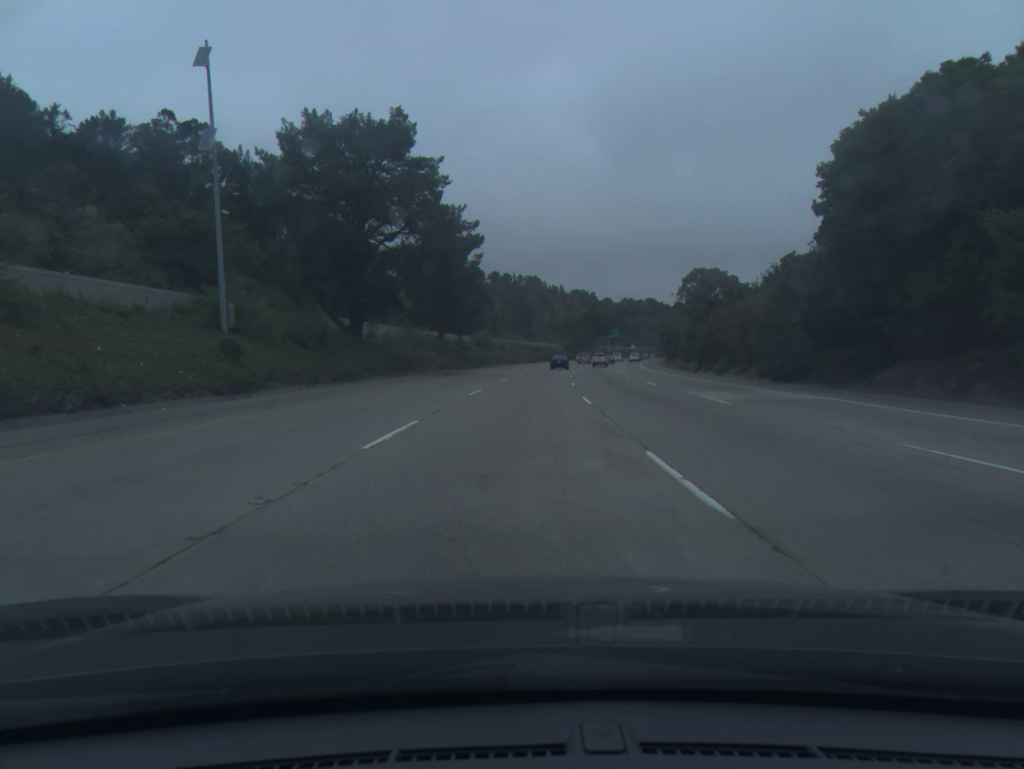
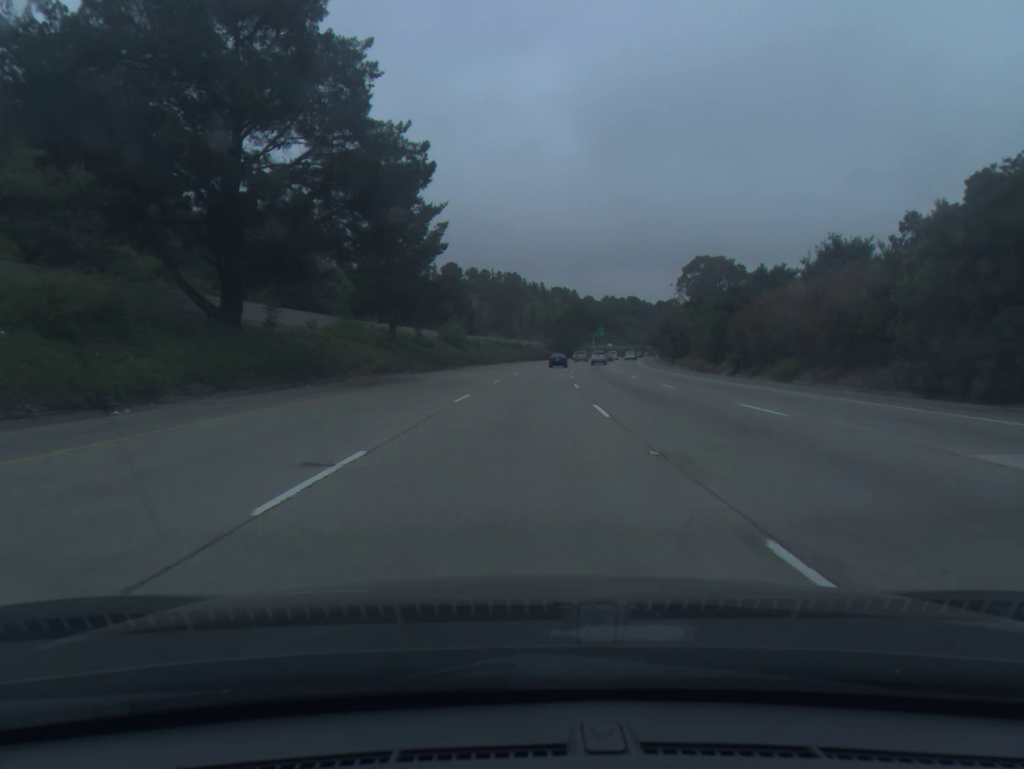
(+0.2, +19.6) m; +1°
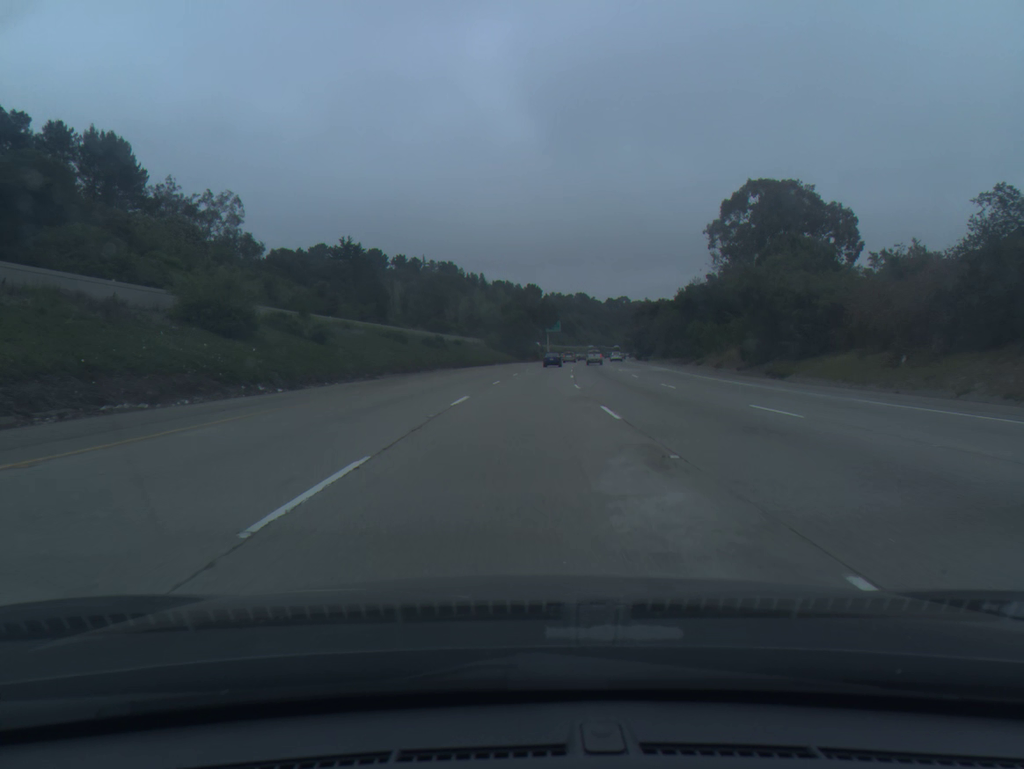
(+2.2, +59.2) m; +4°
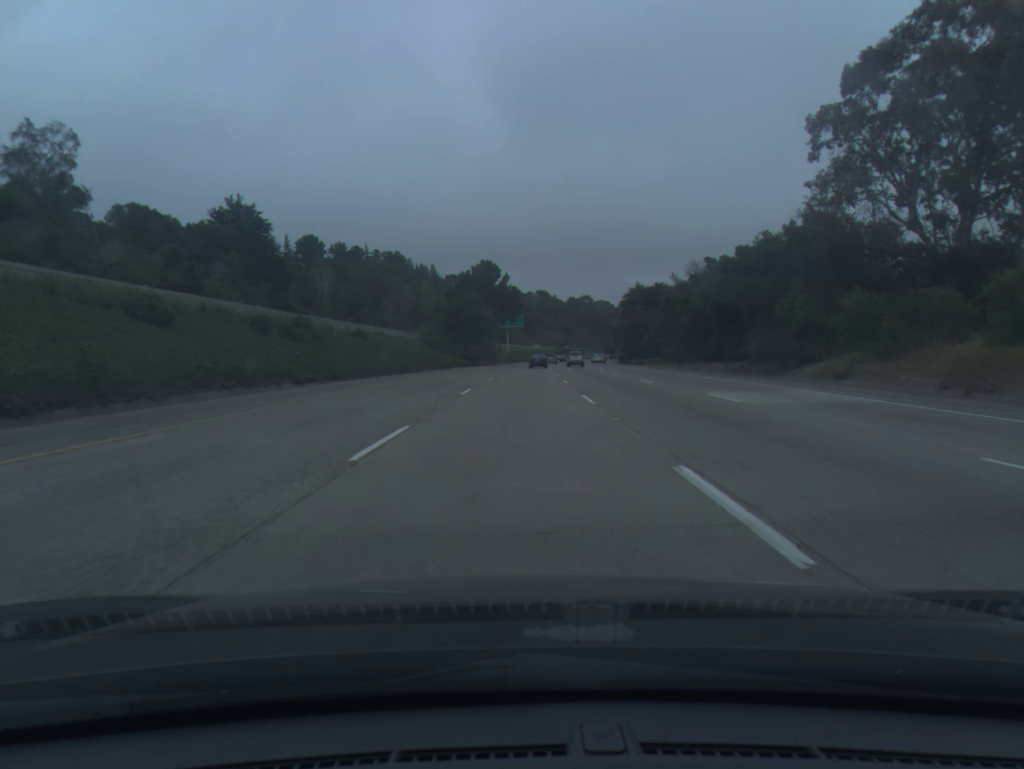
(+1.1, +39.7) m; +3°
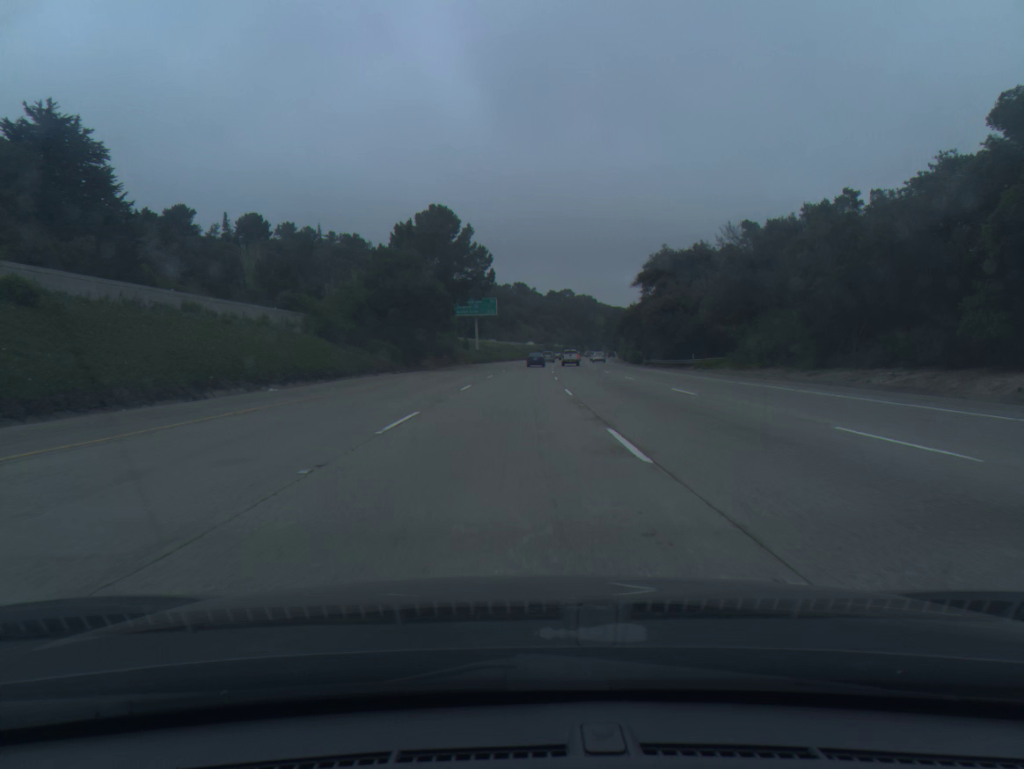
(+0.8, +39.8) m; +2°
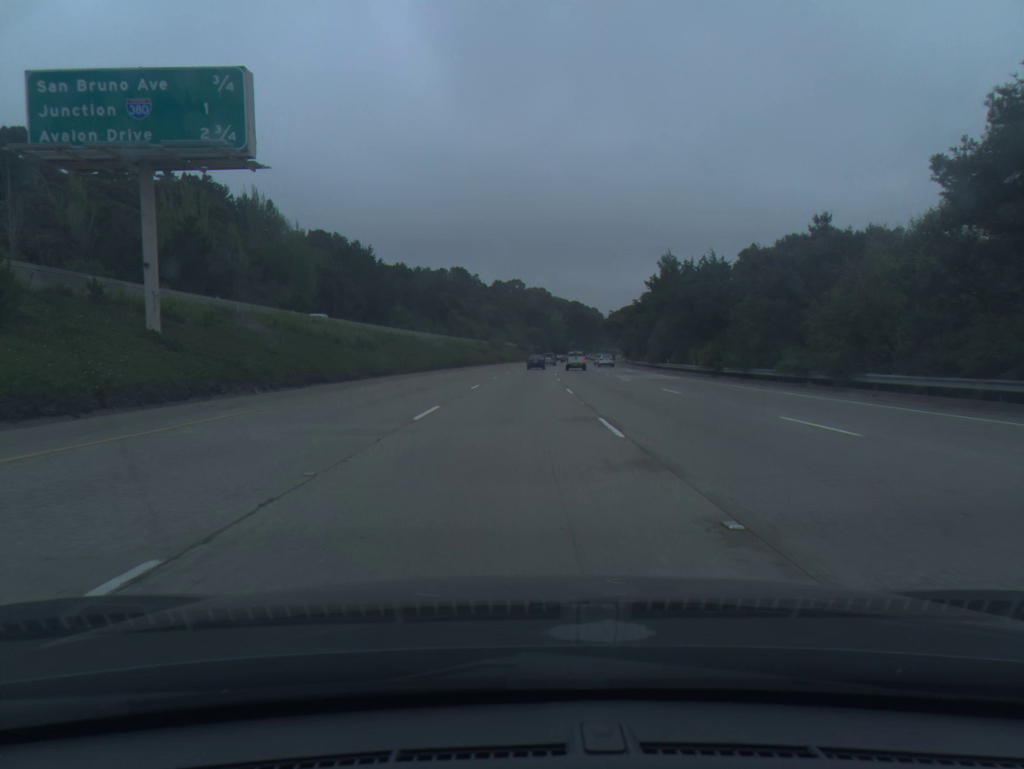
(+3.1, +99.8) m; +4°
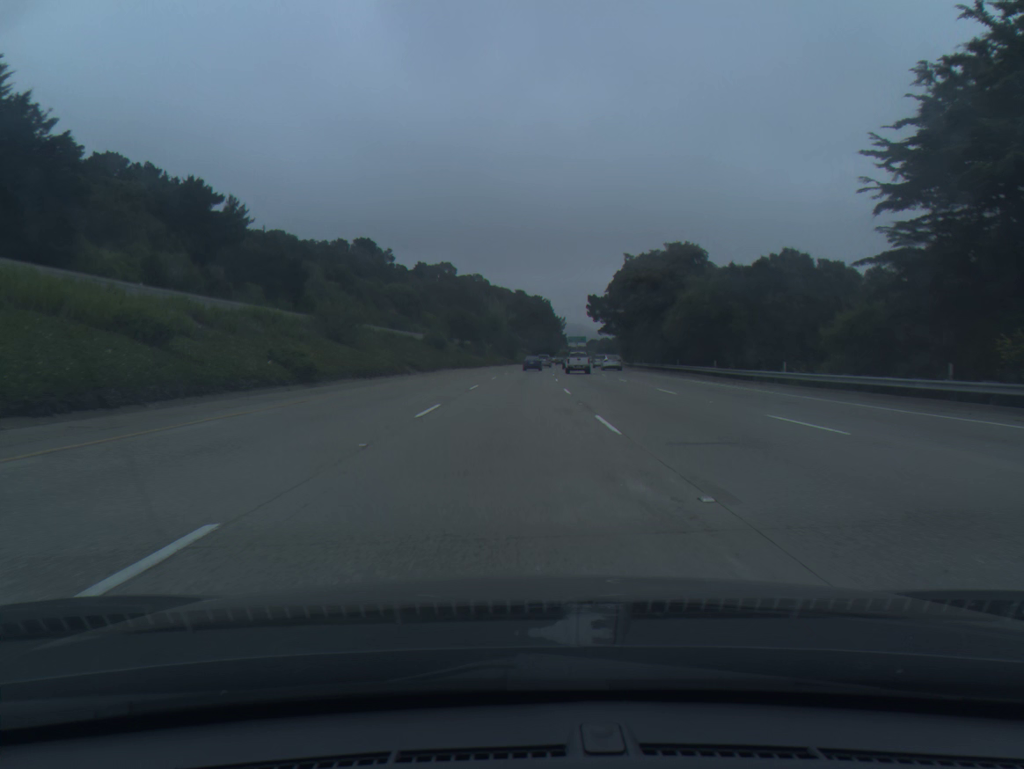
(+3.6, +101.2) m; +4°
